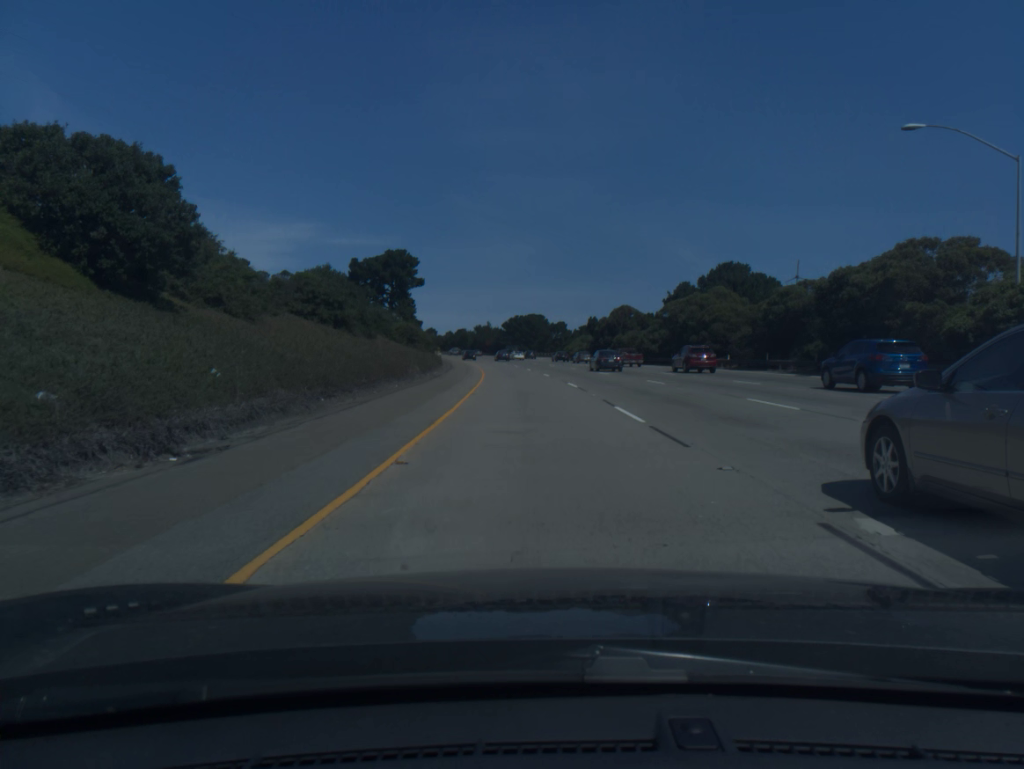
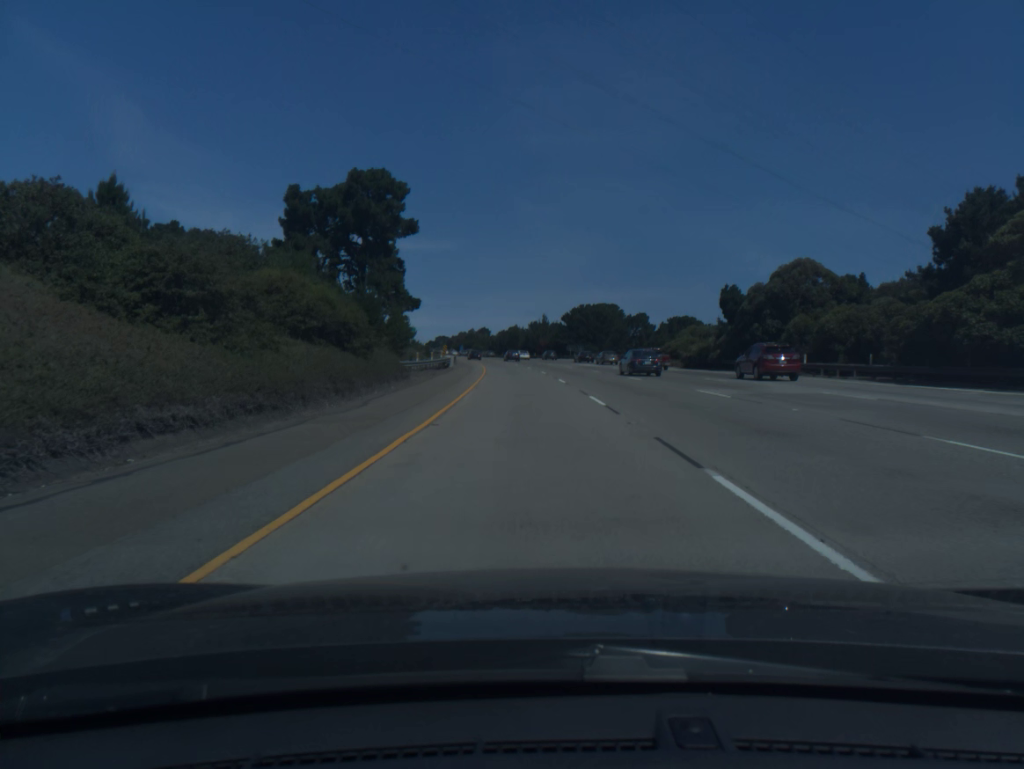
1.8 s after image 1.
(-2.1, +53.2) m; -4°
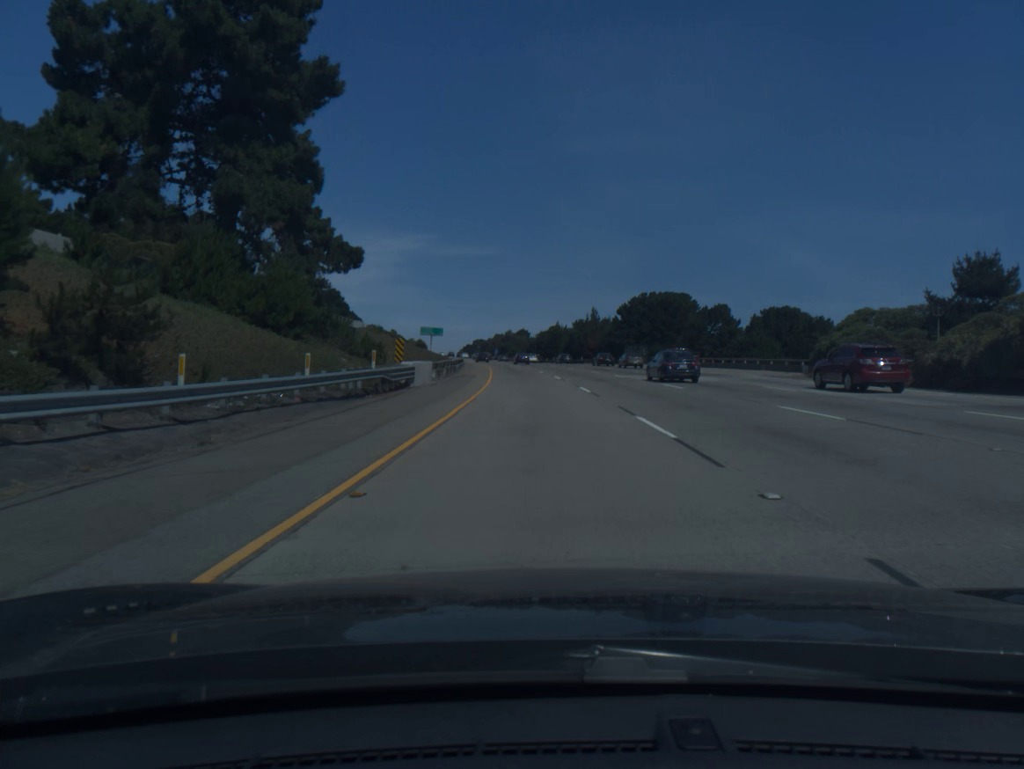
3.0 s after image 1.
(-0.9, +35.9) m; -3°
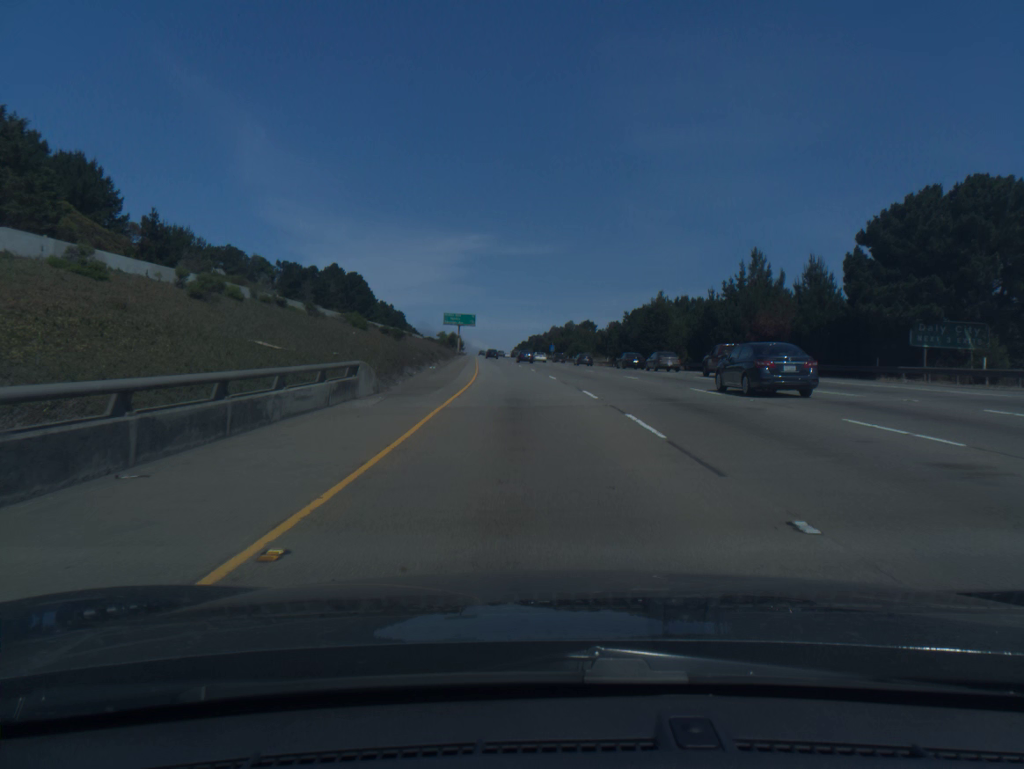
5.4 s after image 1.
(-3.0, +73.1) m; -5°
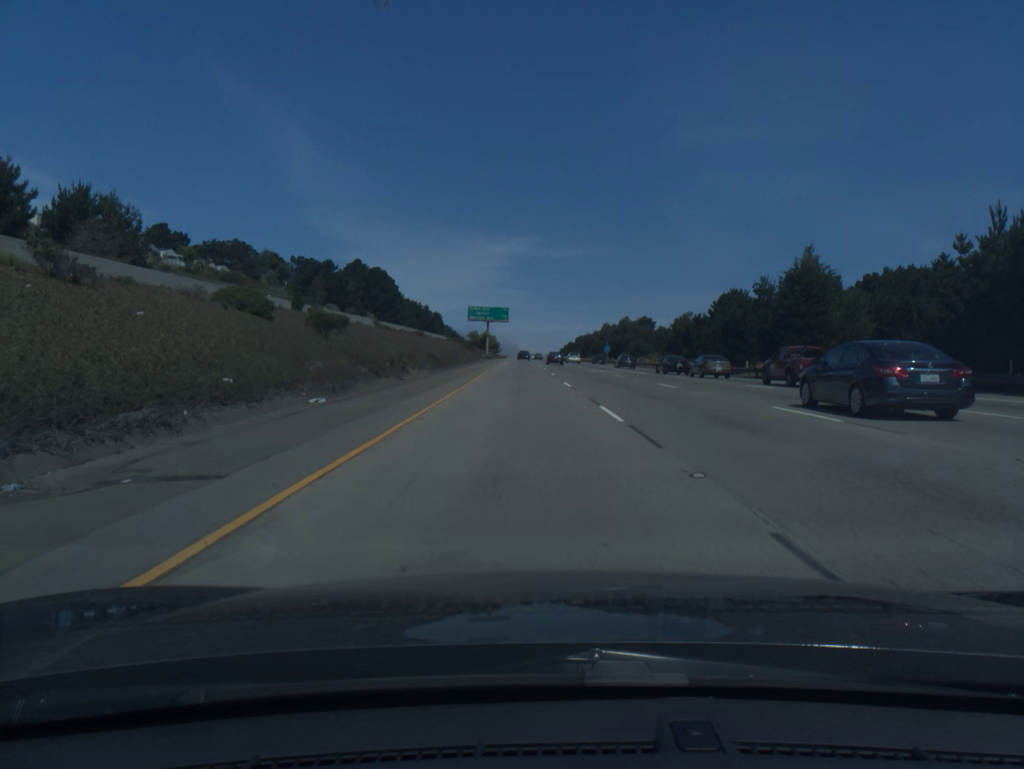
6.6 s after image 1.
(-0.9, +36.1) m; -3°
